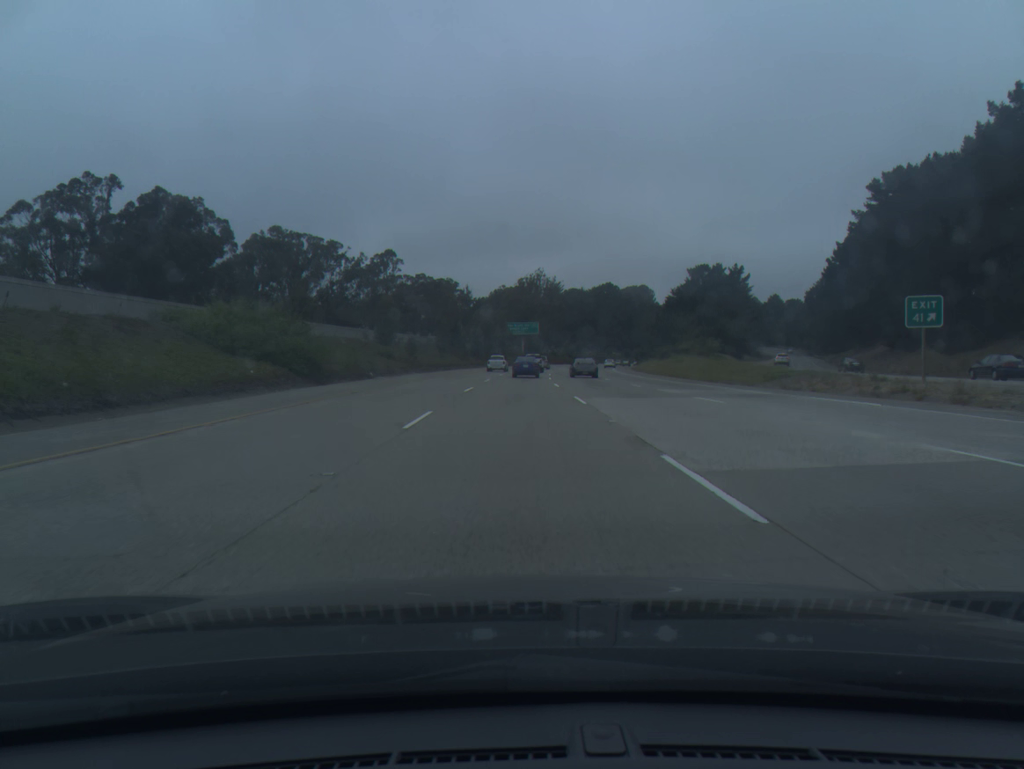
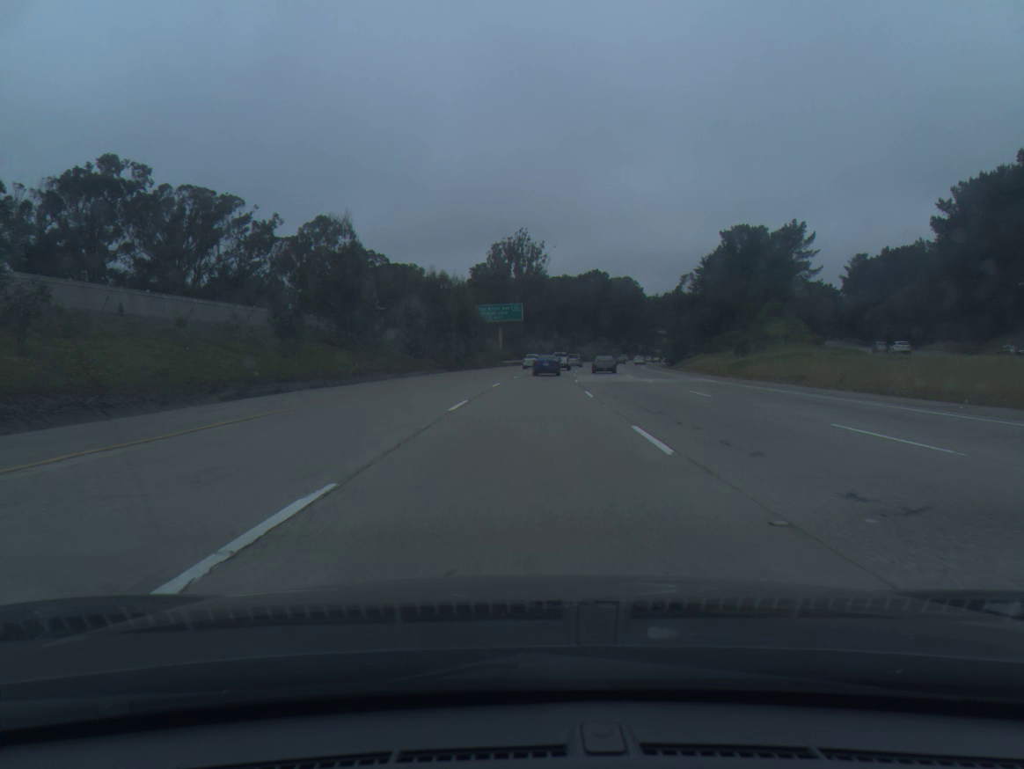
(+0.1, +54.0) m; +1°
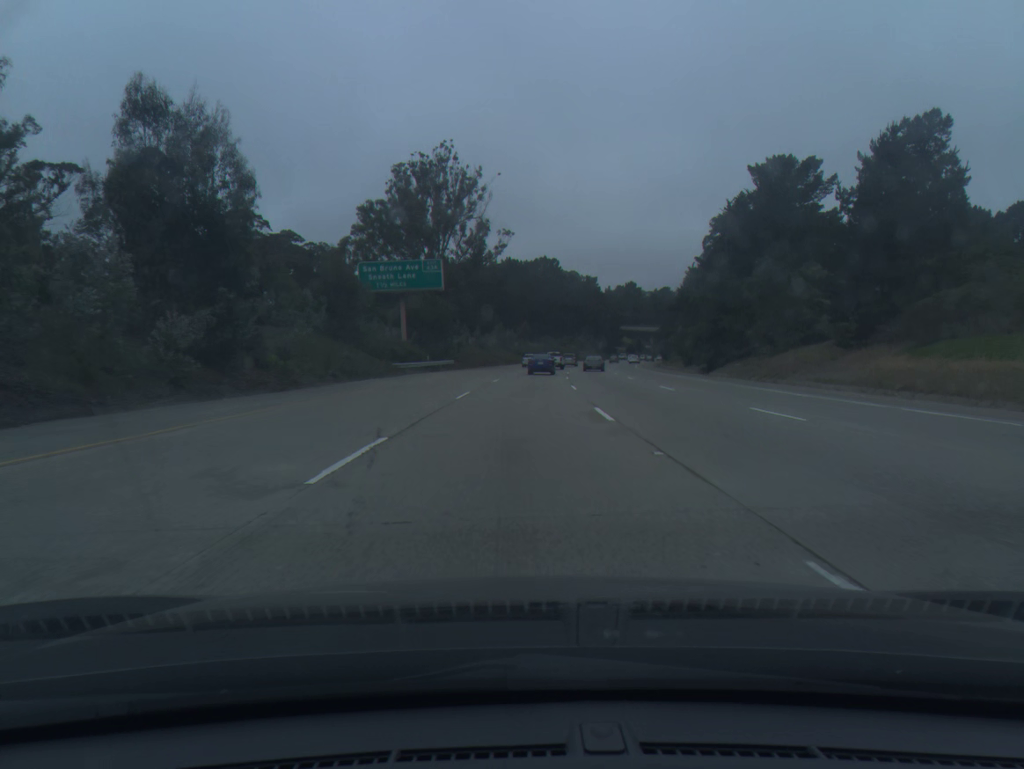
(+2.0, +53.7) m; +4°
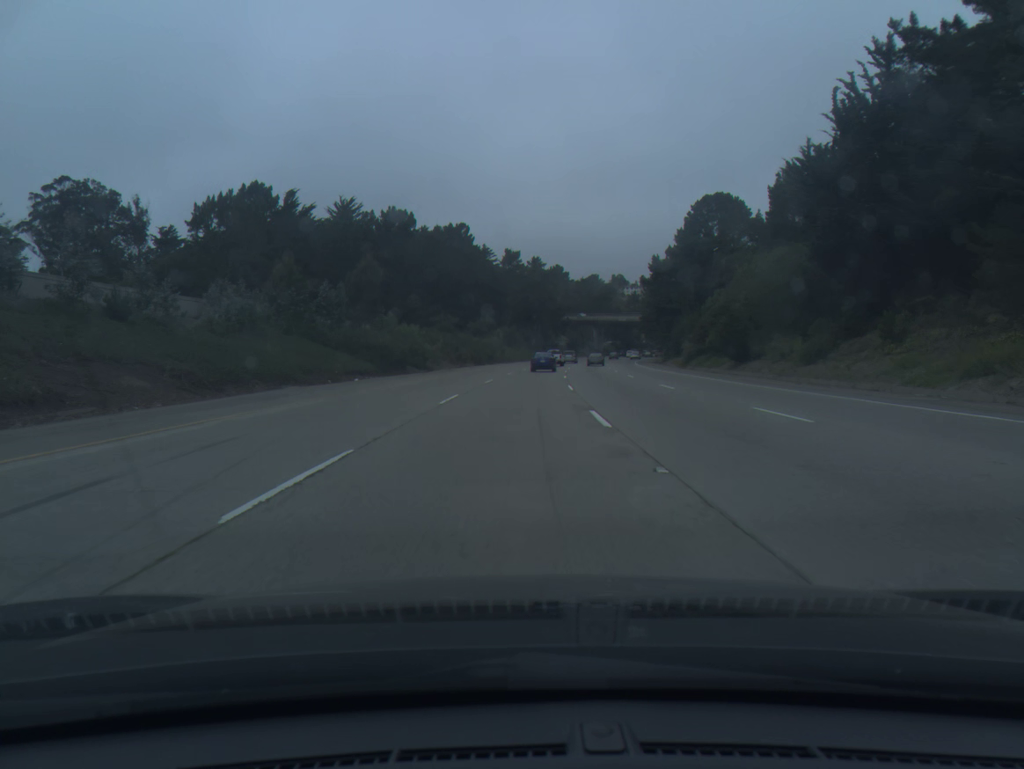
(+4.8, +89.5) m; +6°
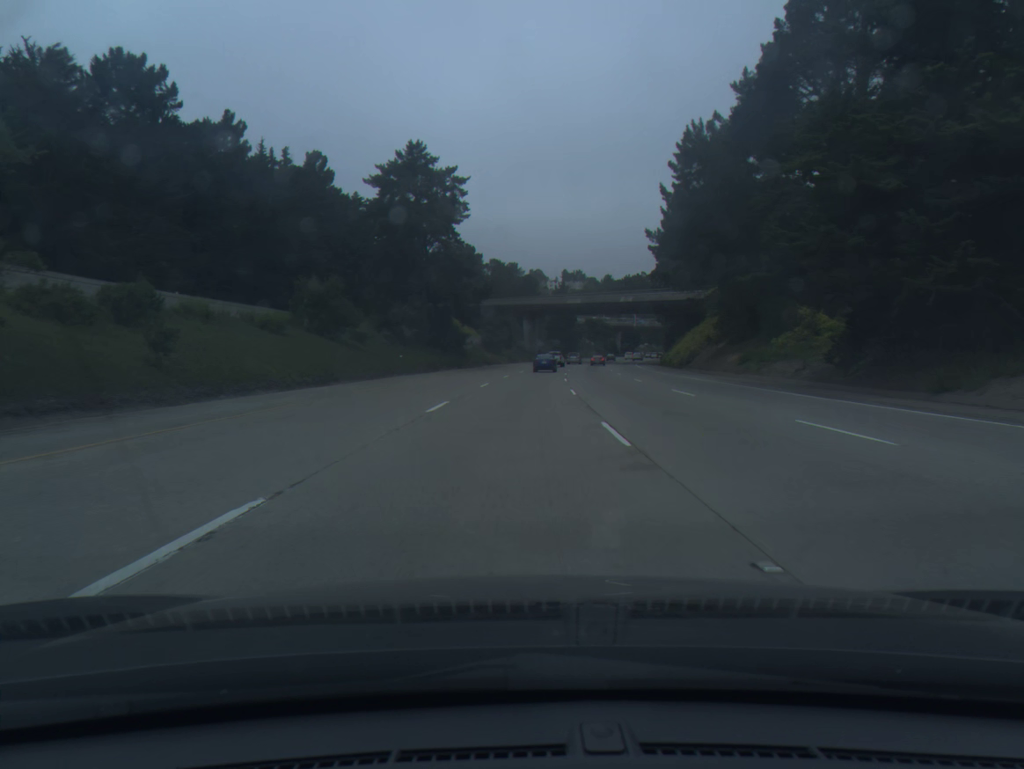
(+4.8, +90.0) m; +6°
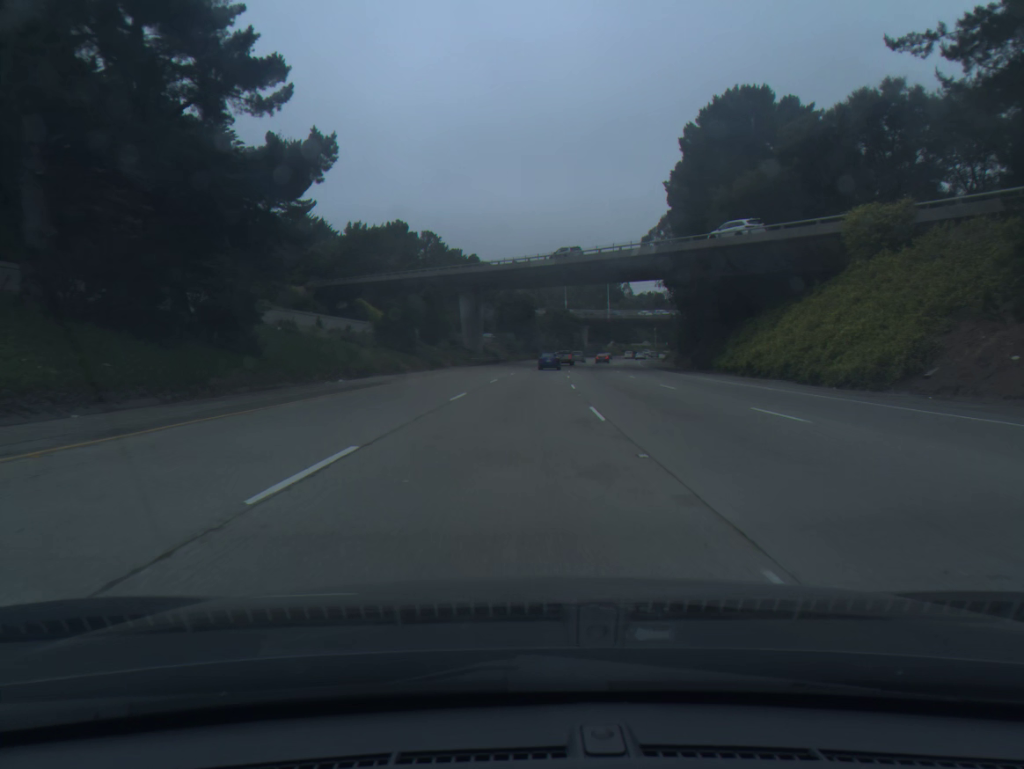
(+1.7, +54.5) m; +4°
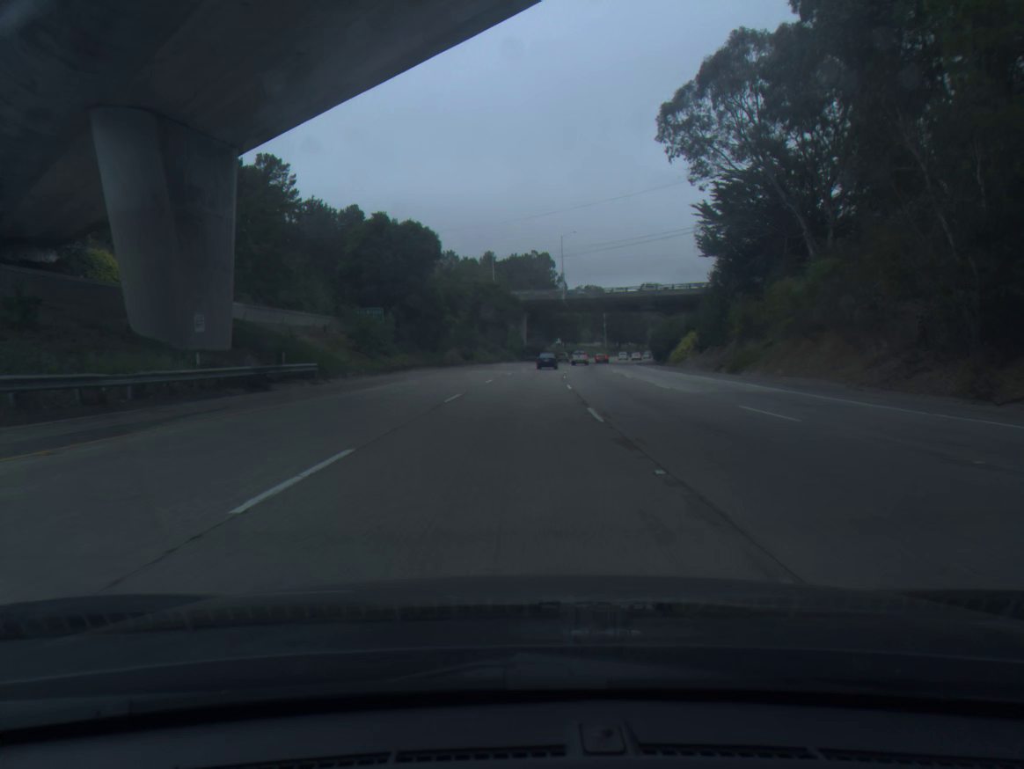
(+3.3, +73.2) m; +5°
